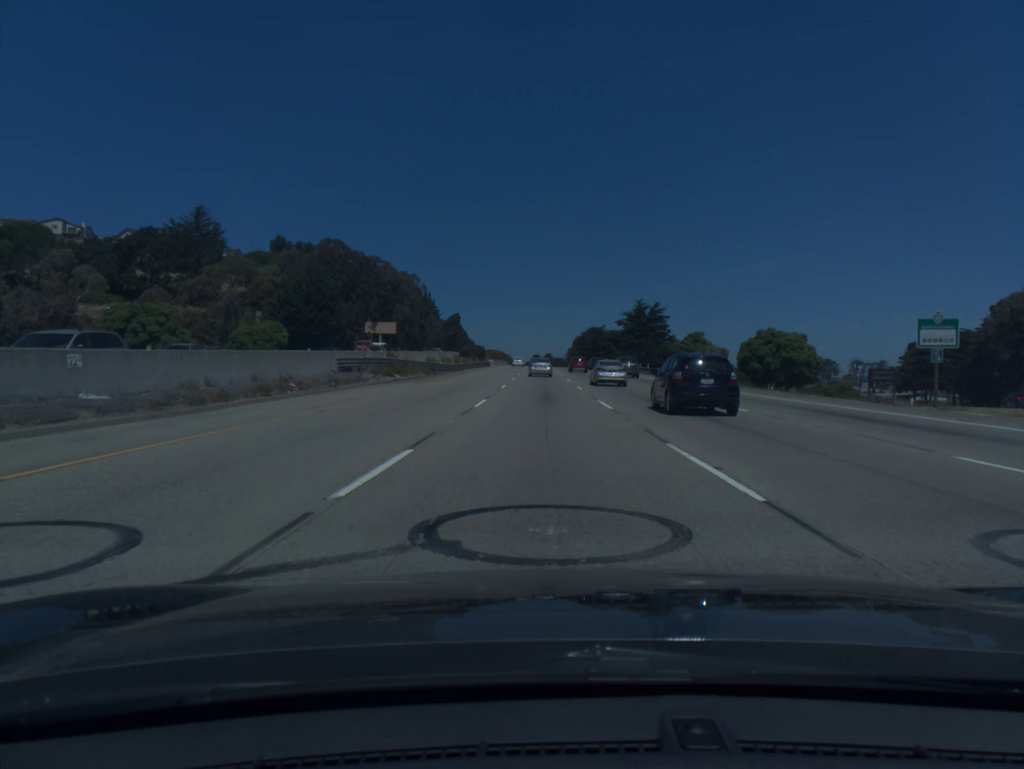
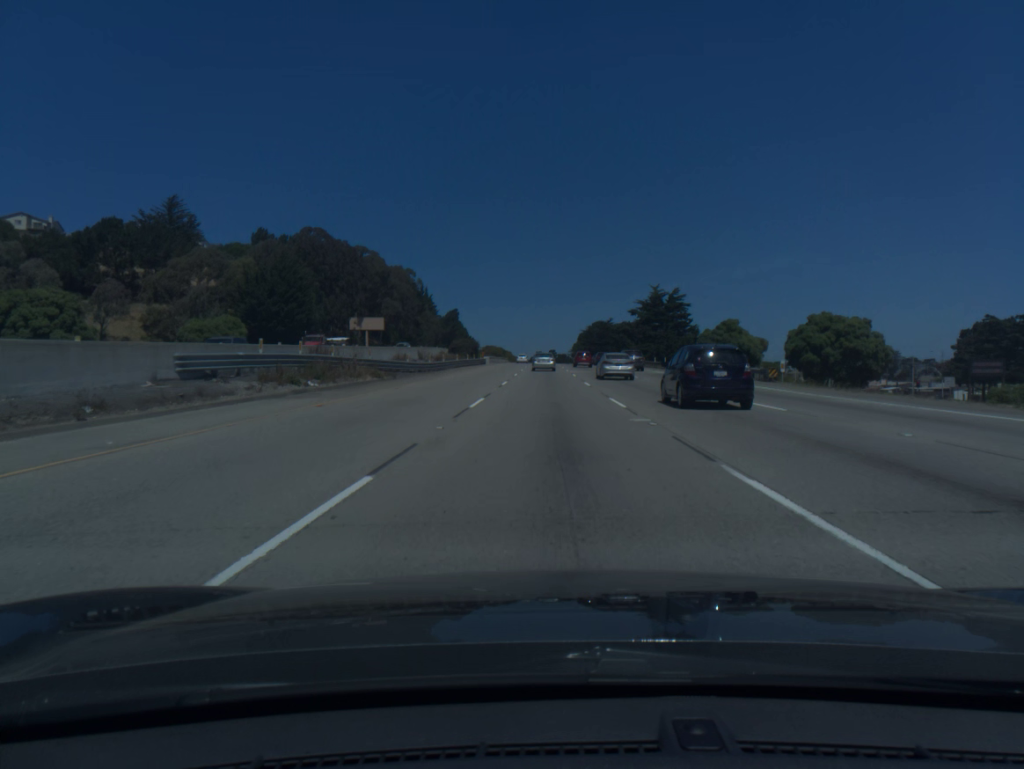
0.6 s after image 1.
(-0.1, +17.5) m; 0°
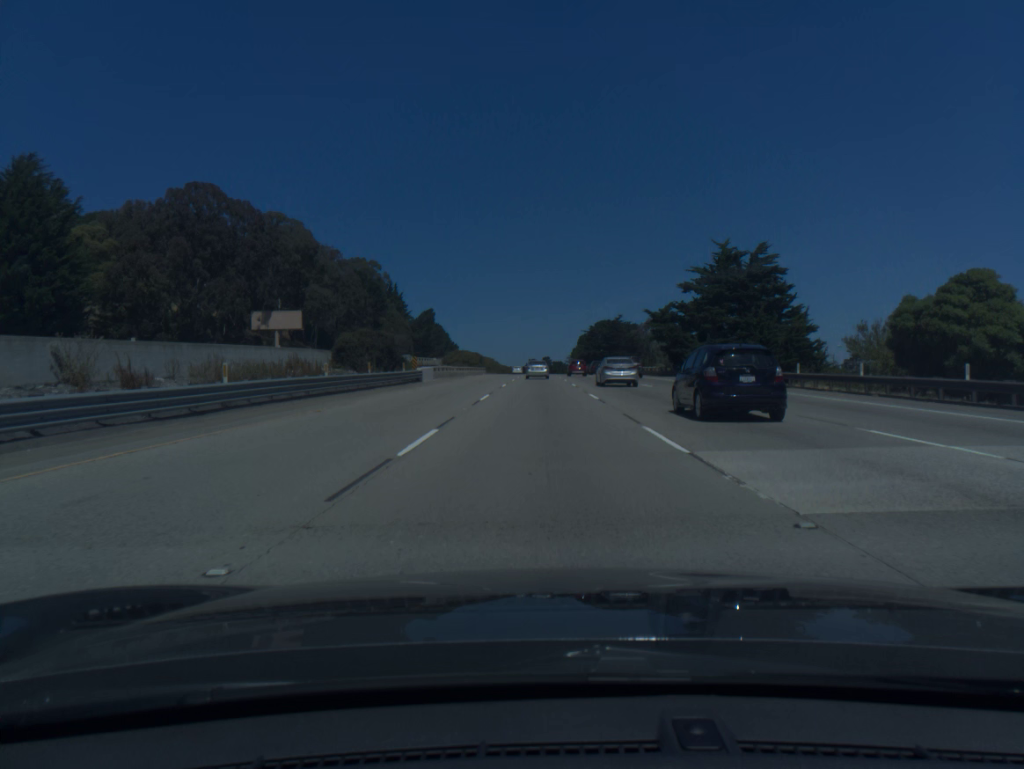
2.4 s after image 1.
(+0.2, +52.4) m; 0°
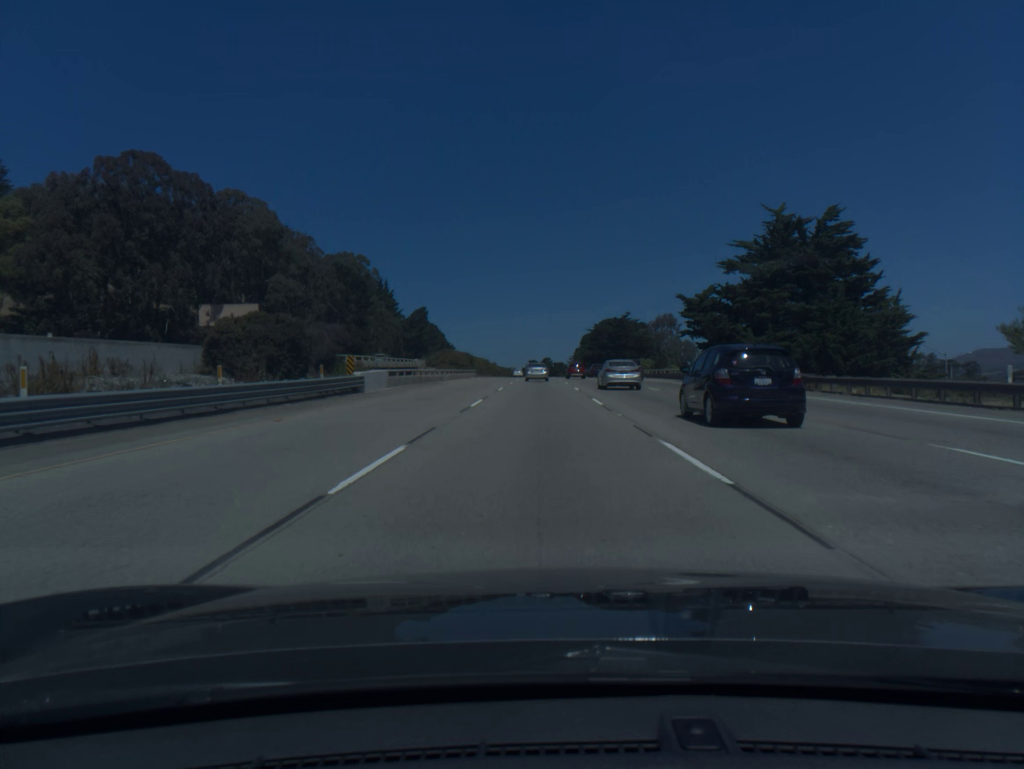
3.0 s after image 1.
(0.0, +17.4) m; 0°
